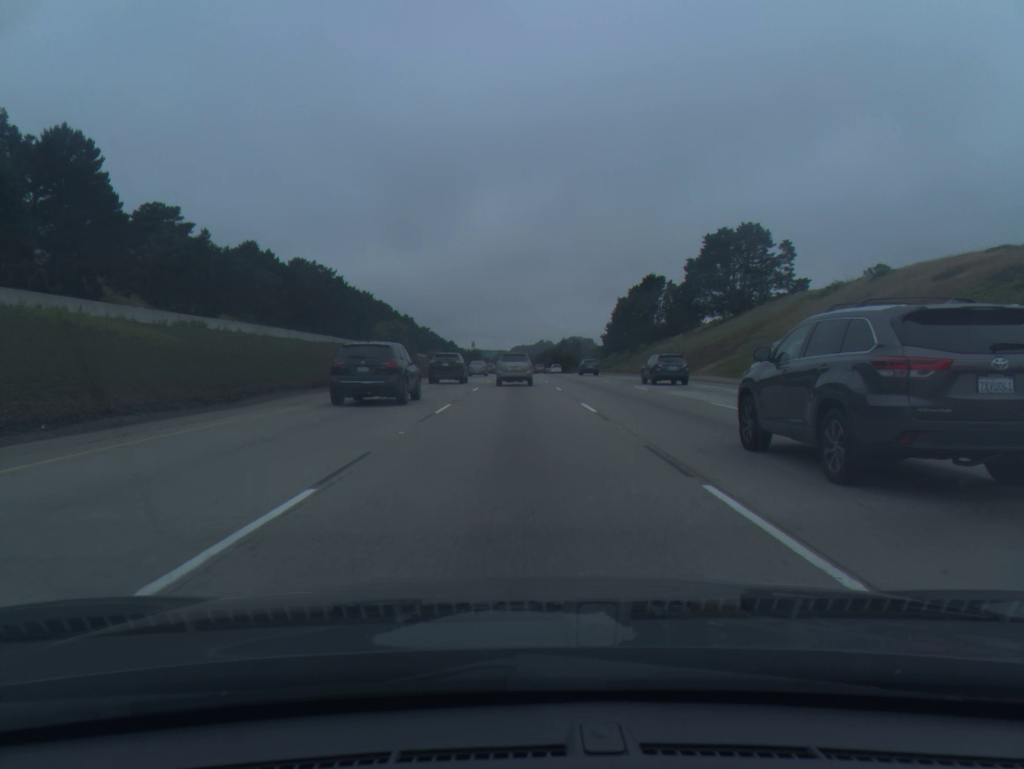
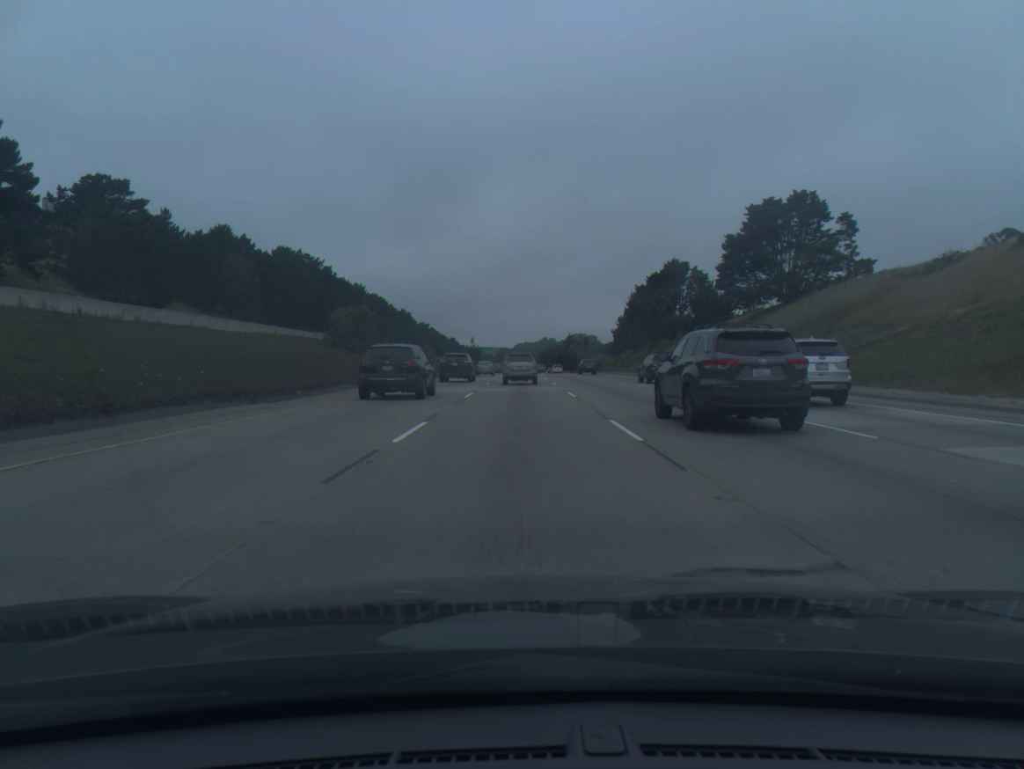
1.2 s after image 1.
(0.0, +21.1) m; 0°
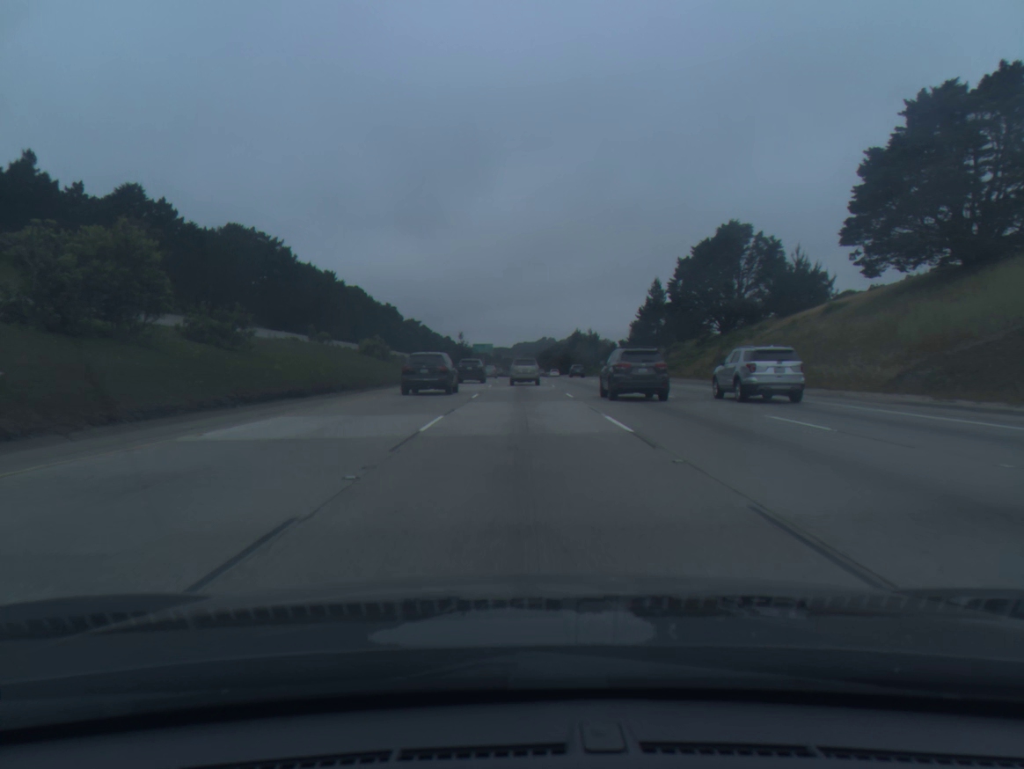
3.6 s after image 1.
(0.0, +41.8) m; 0°
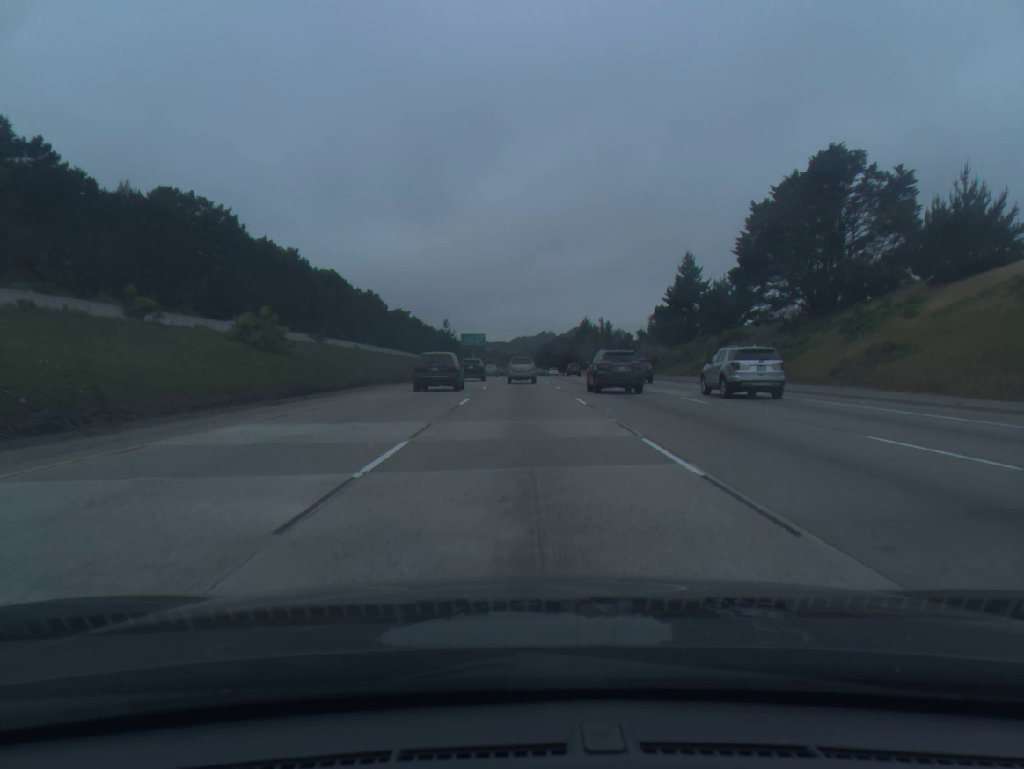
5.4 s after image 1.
(0.0, +34.5) m; 0°
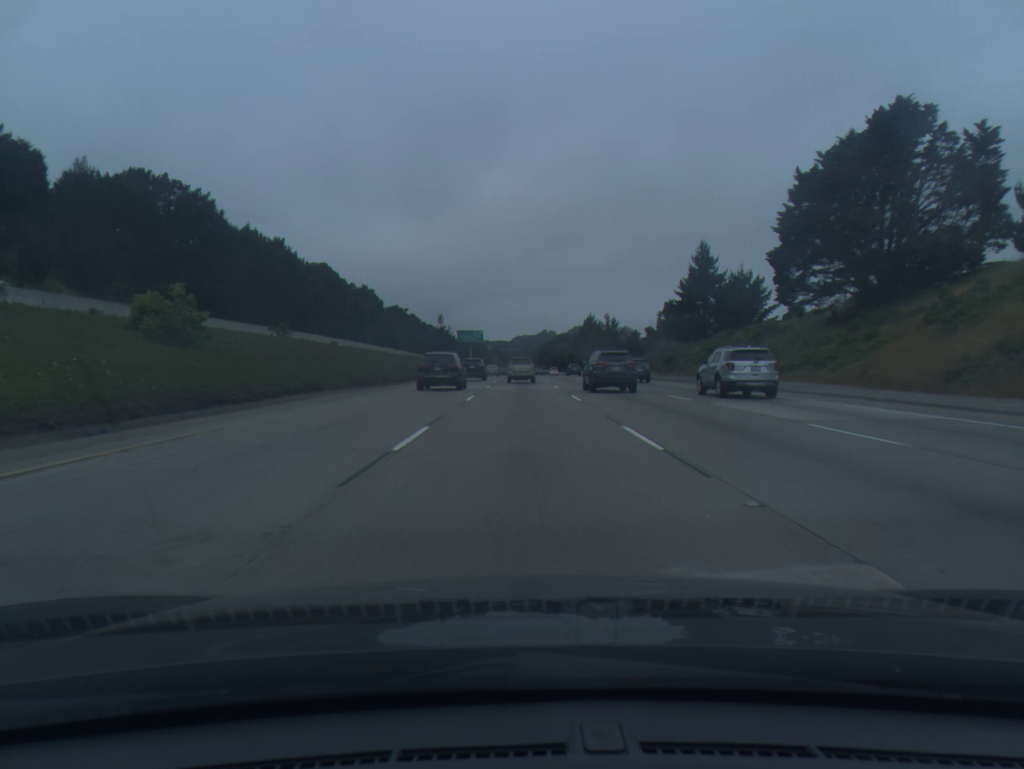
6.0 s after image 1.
(0.0, +12.1) m; 0°
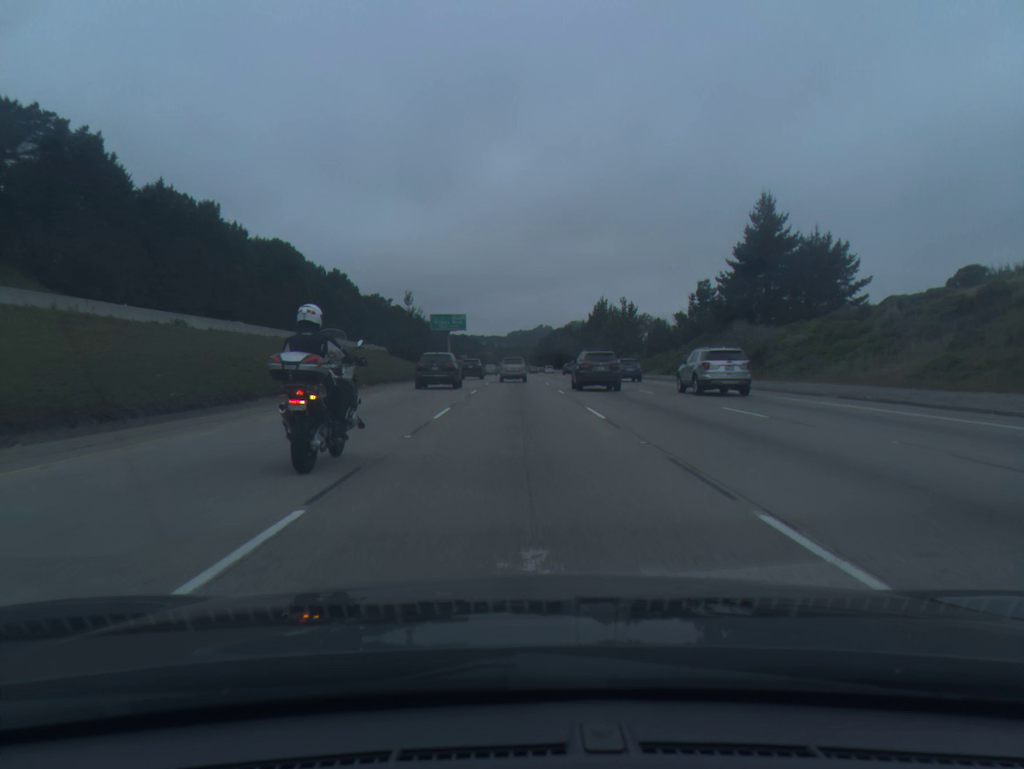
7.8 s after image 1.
(0.0, +37.5) m; 0°
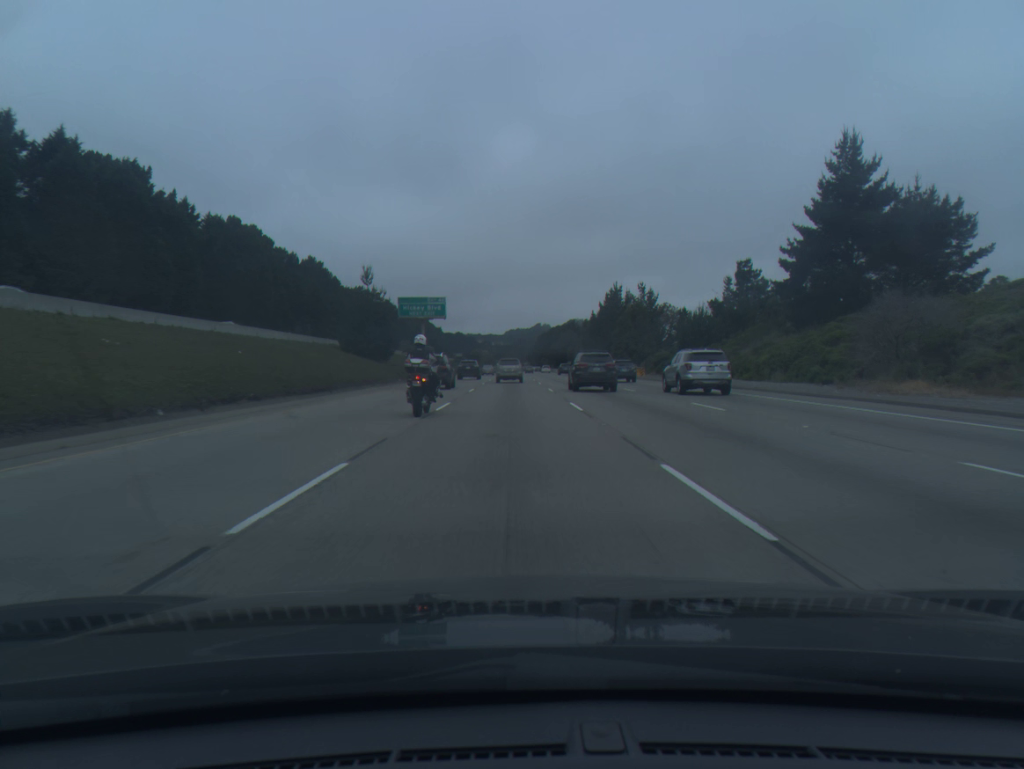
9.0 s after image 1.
(0.0, +26.2) m; 0°
